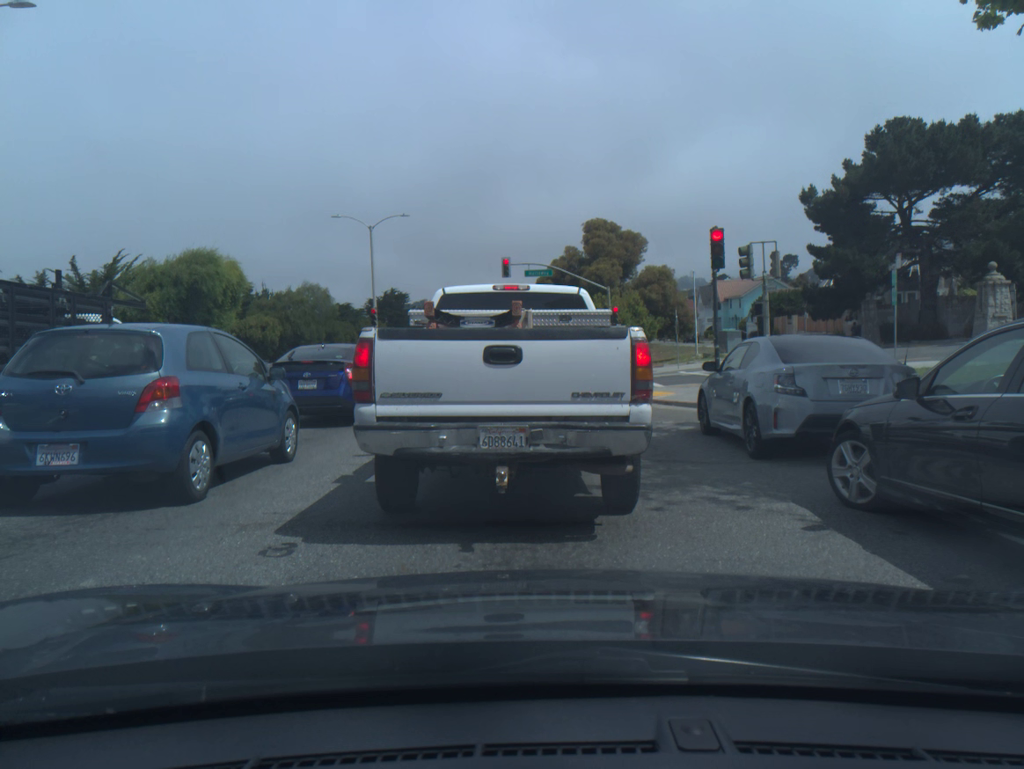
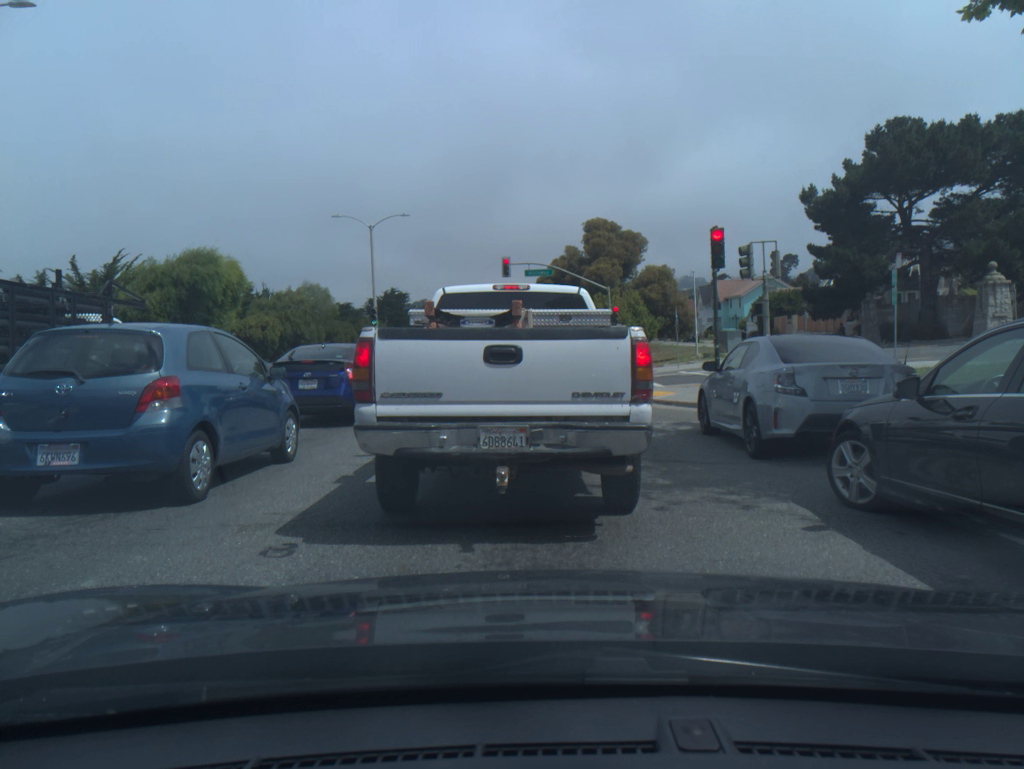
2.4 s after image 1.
(0.0, 0.0) m; 0°
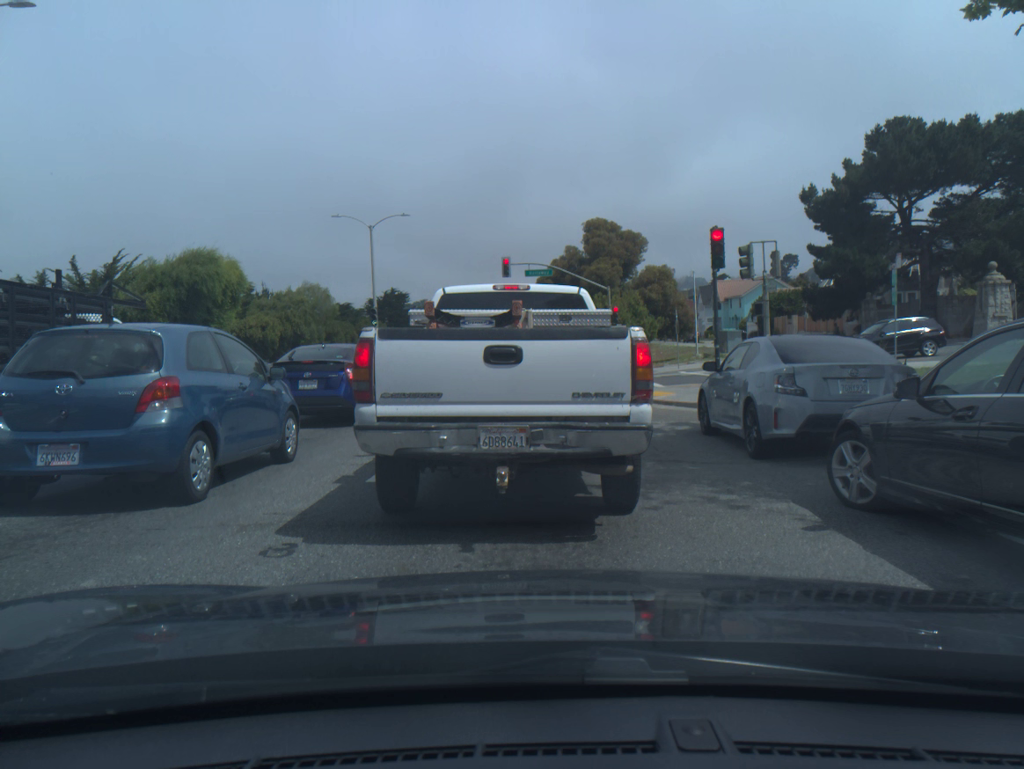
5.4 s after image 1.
(-0.1, 0.0) m; 0°
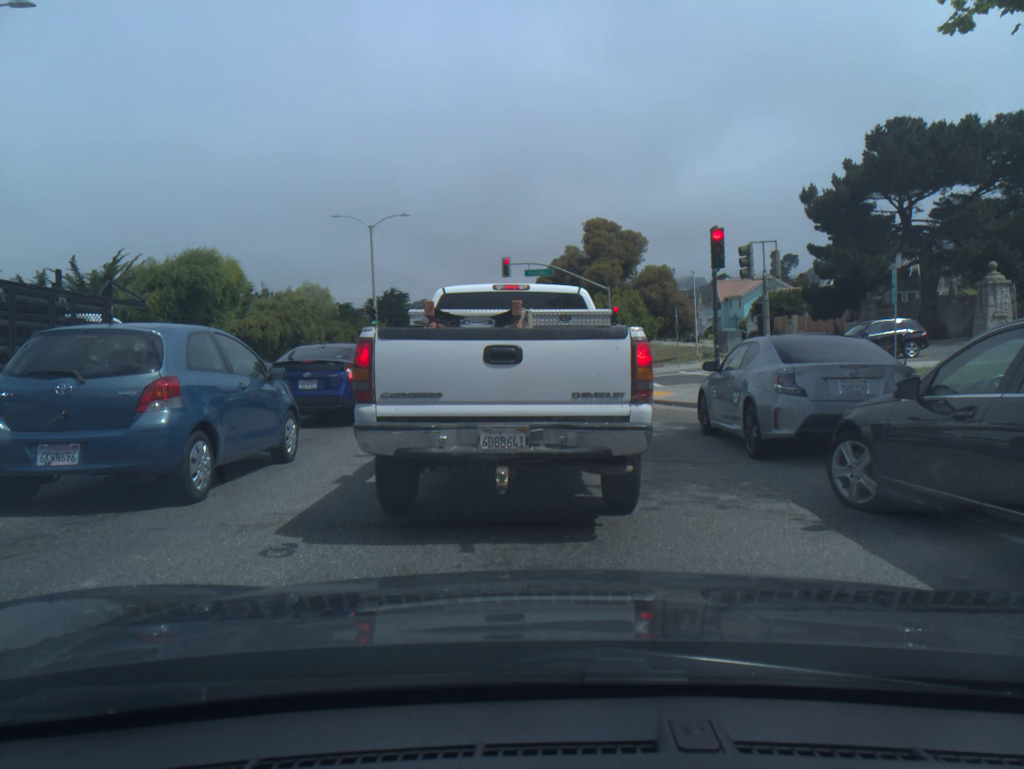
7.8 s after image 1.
(0.0, 0.0) m; 0°
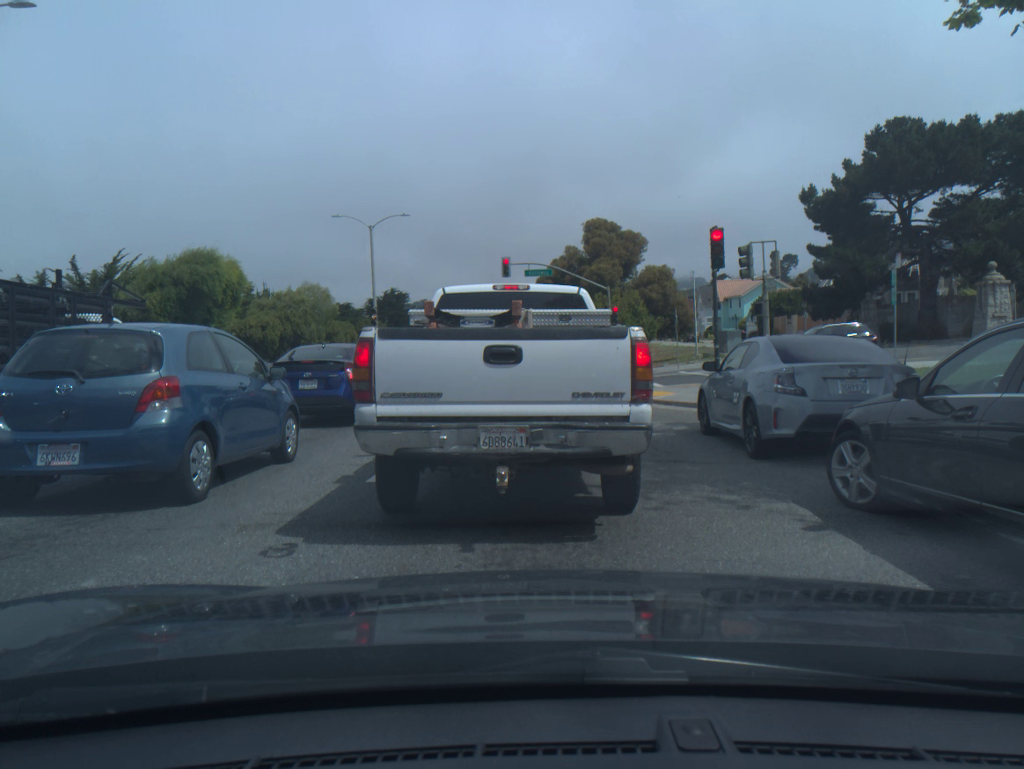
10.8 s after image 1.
(0.0, 0.0) m; 0°
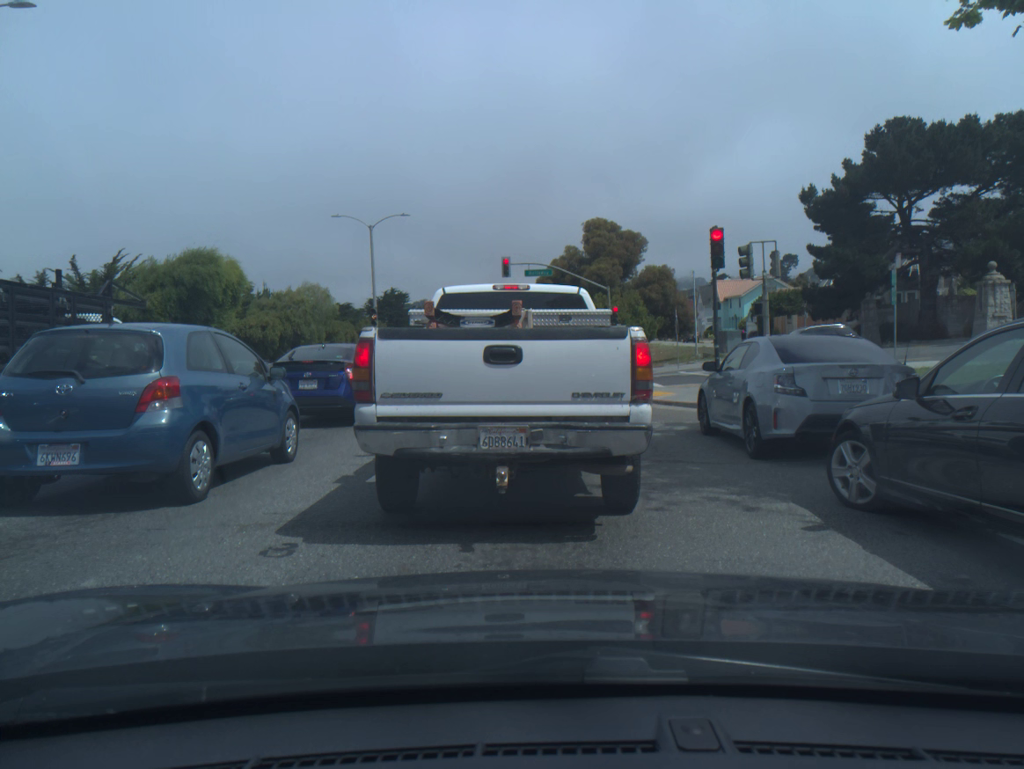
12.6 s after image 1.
(0.0, 0.0) m; 0°
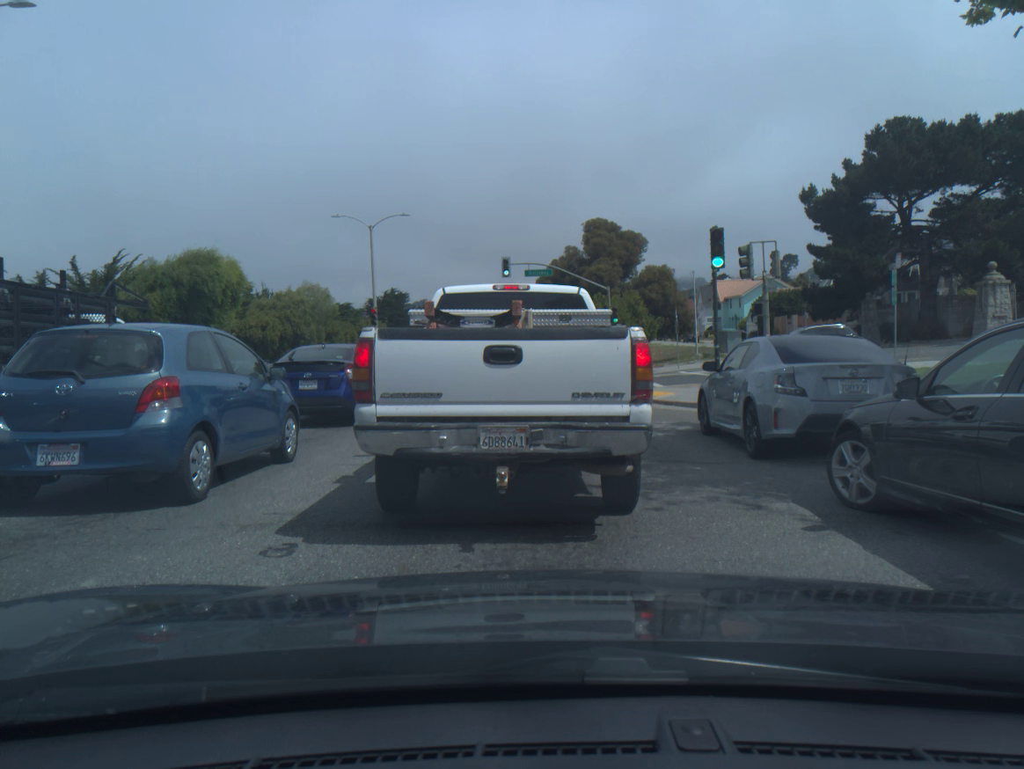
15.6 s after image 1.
(0.0, -0.1) m; 0°
